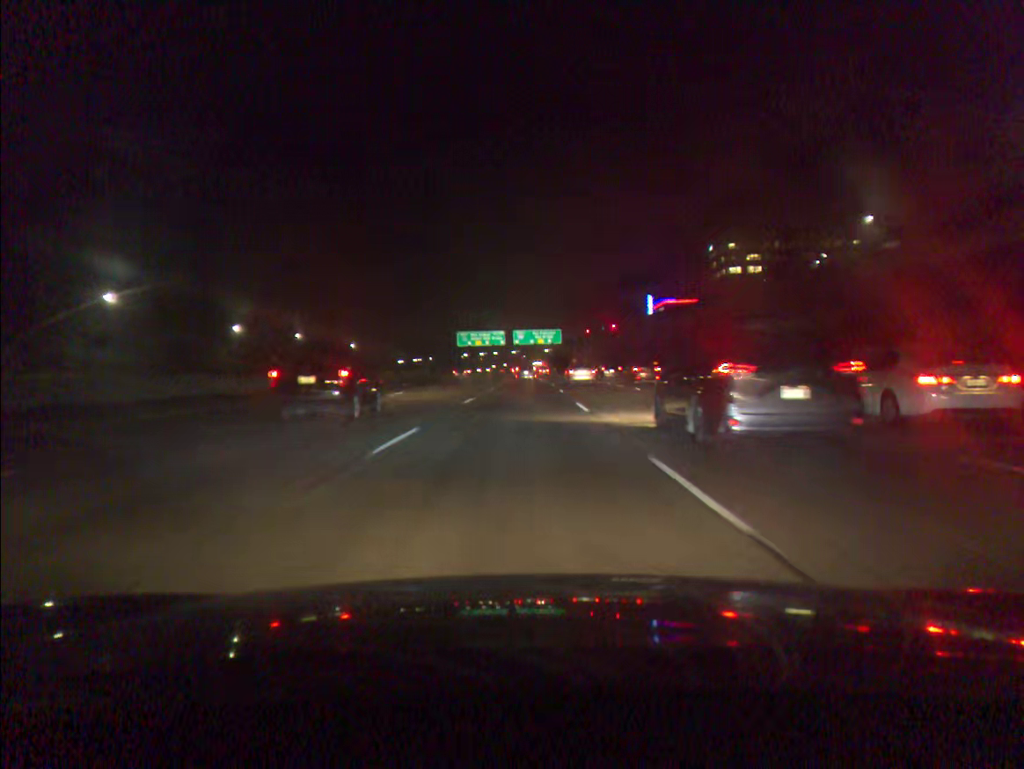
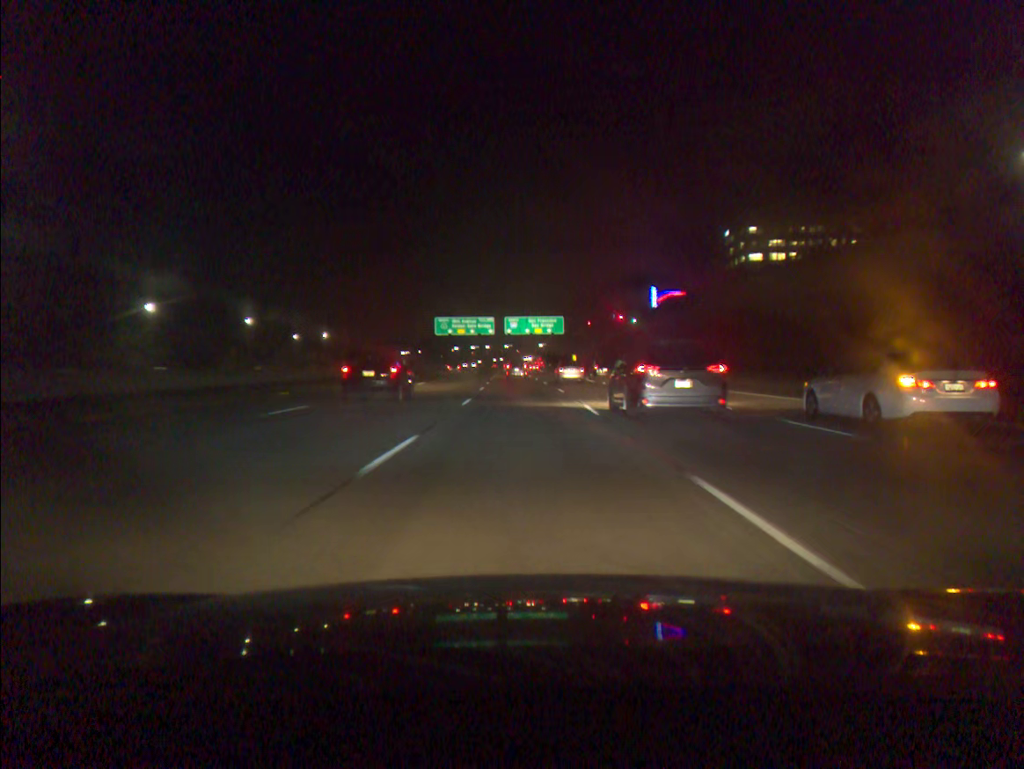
(+0.1, +30.5) m; +1°
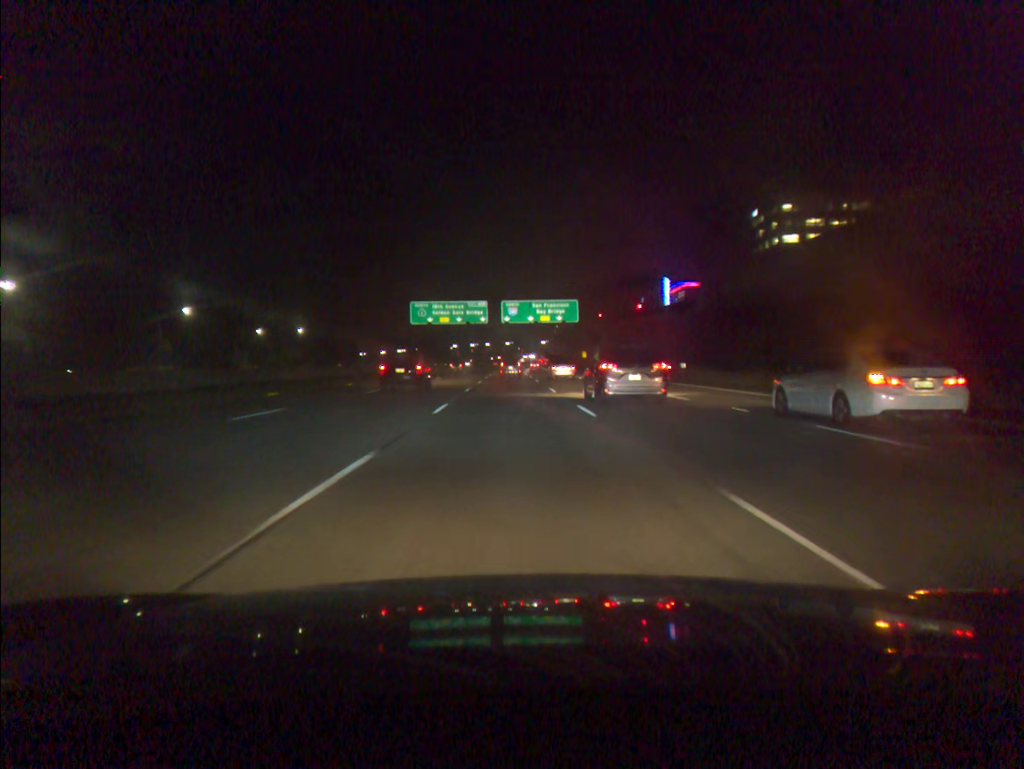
(+0.1, +30.5) m; 0°
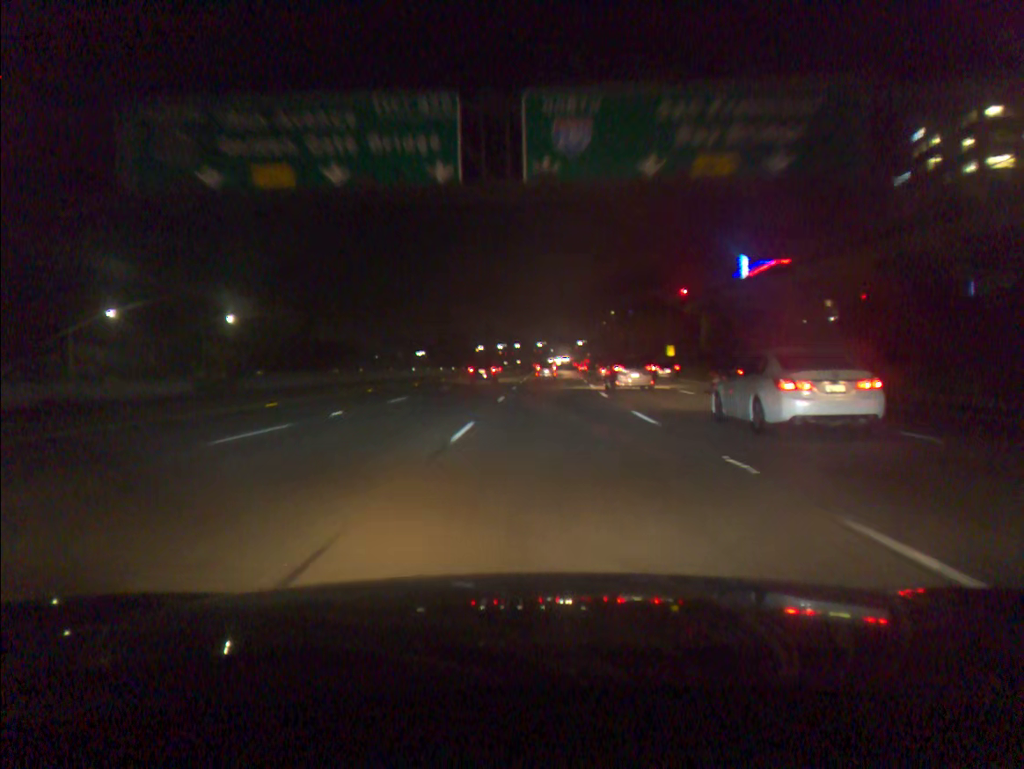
(-1.5, +77.9) m; -2°
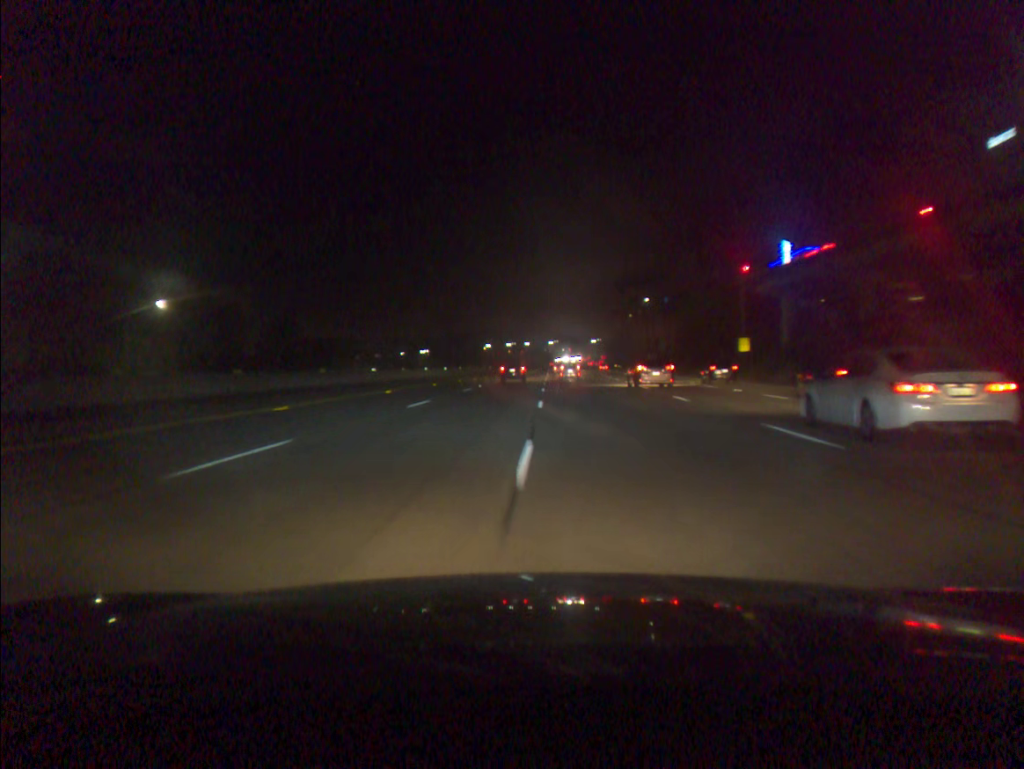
(-0.2, +32.9) m; -1°
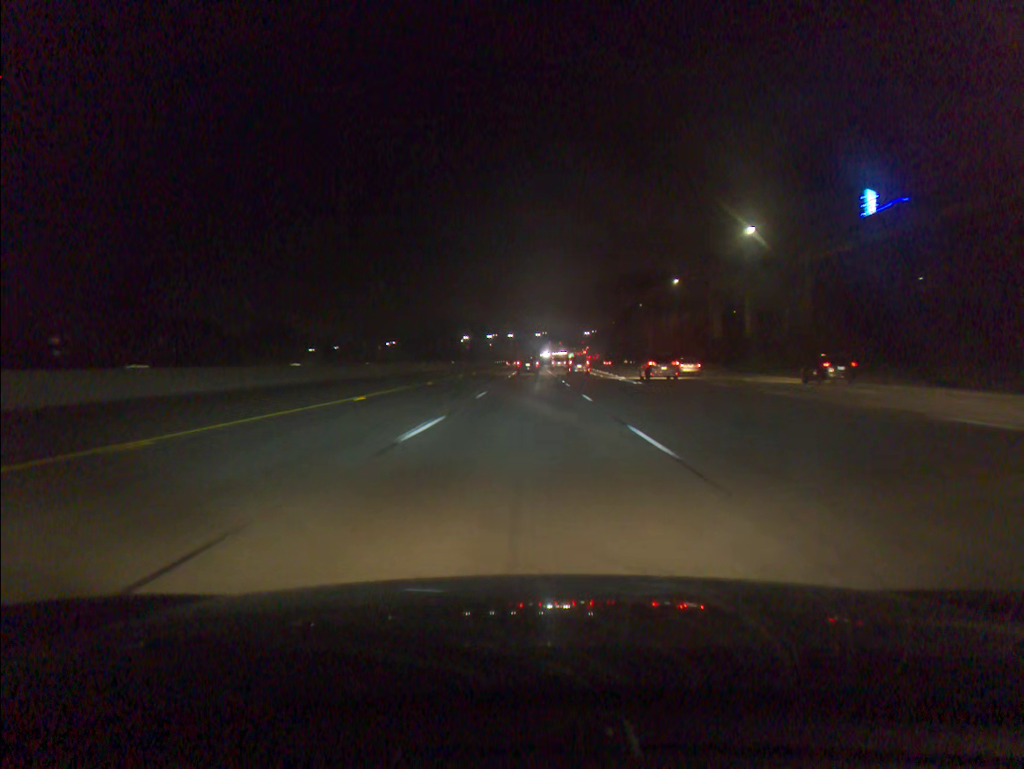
(+0.6, +69.4) m; +1°
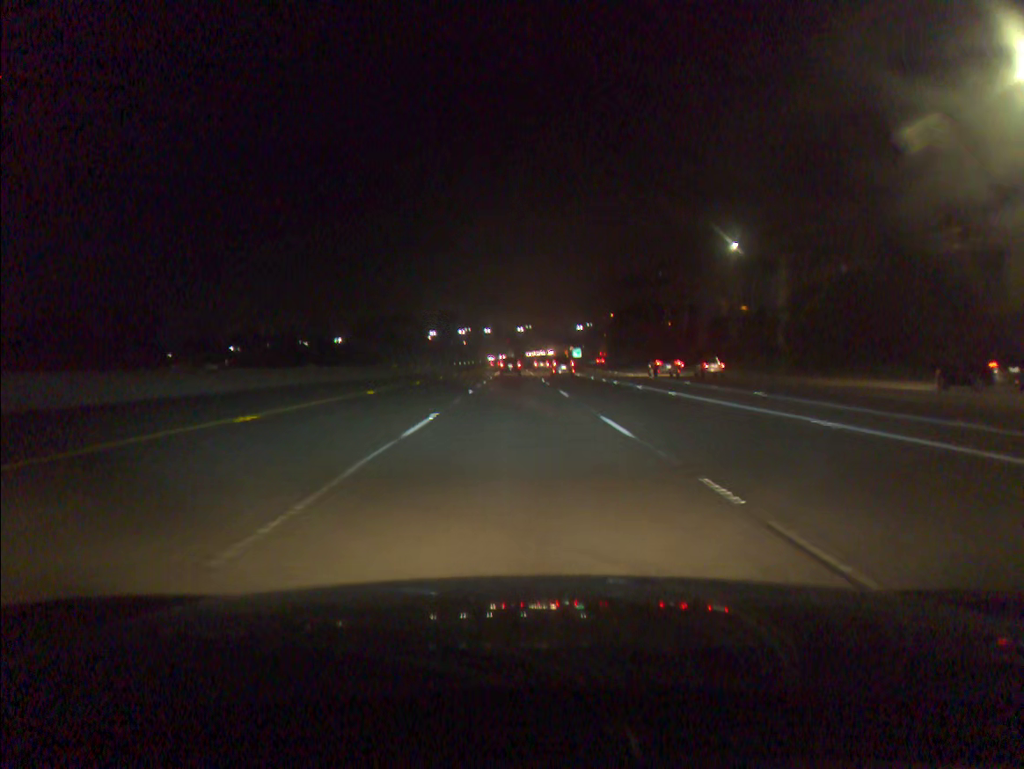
(+1.5, +86.8) m; +1°
